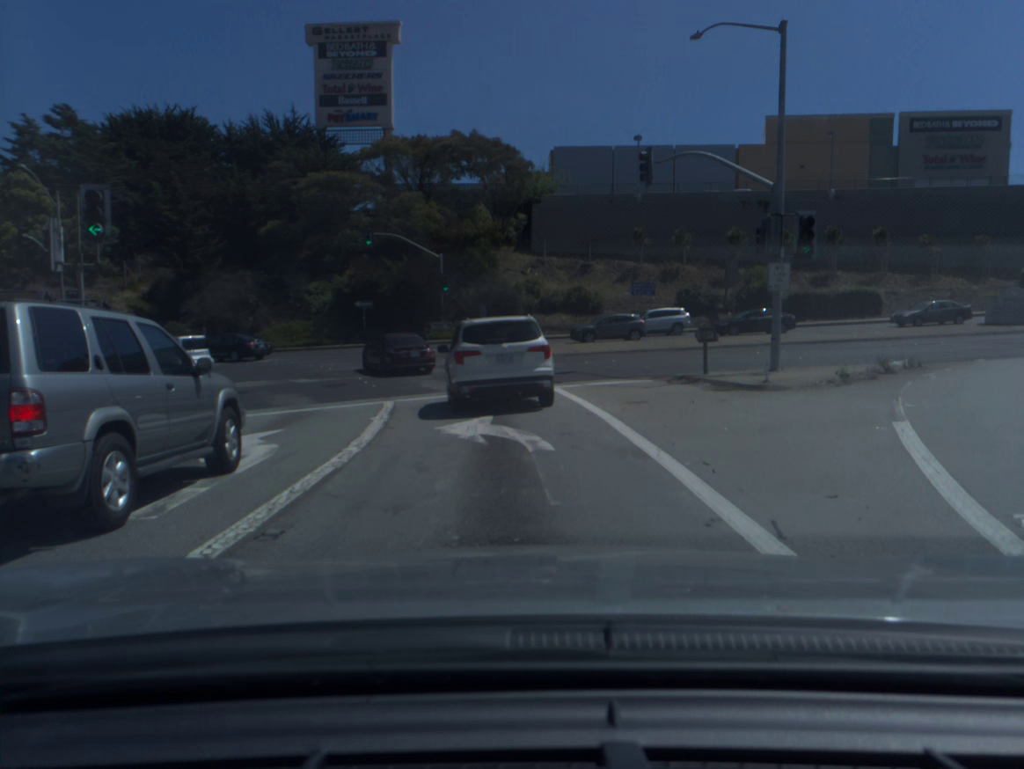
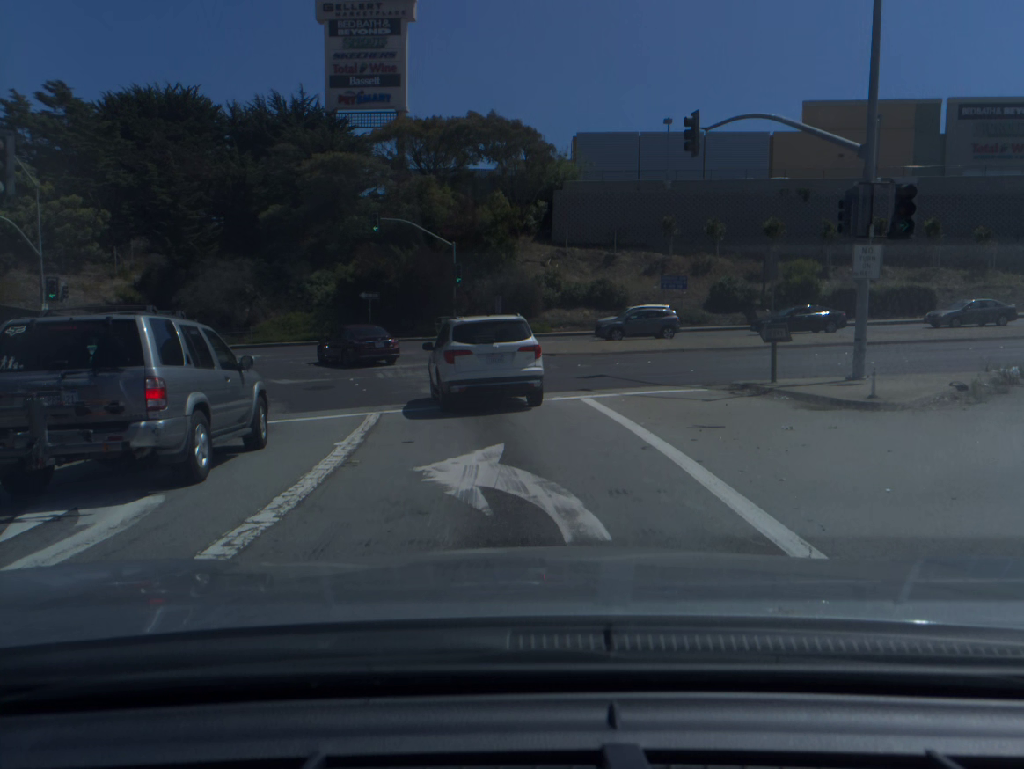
(0.0, +4.0) m; -1°
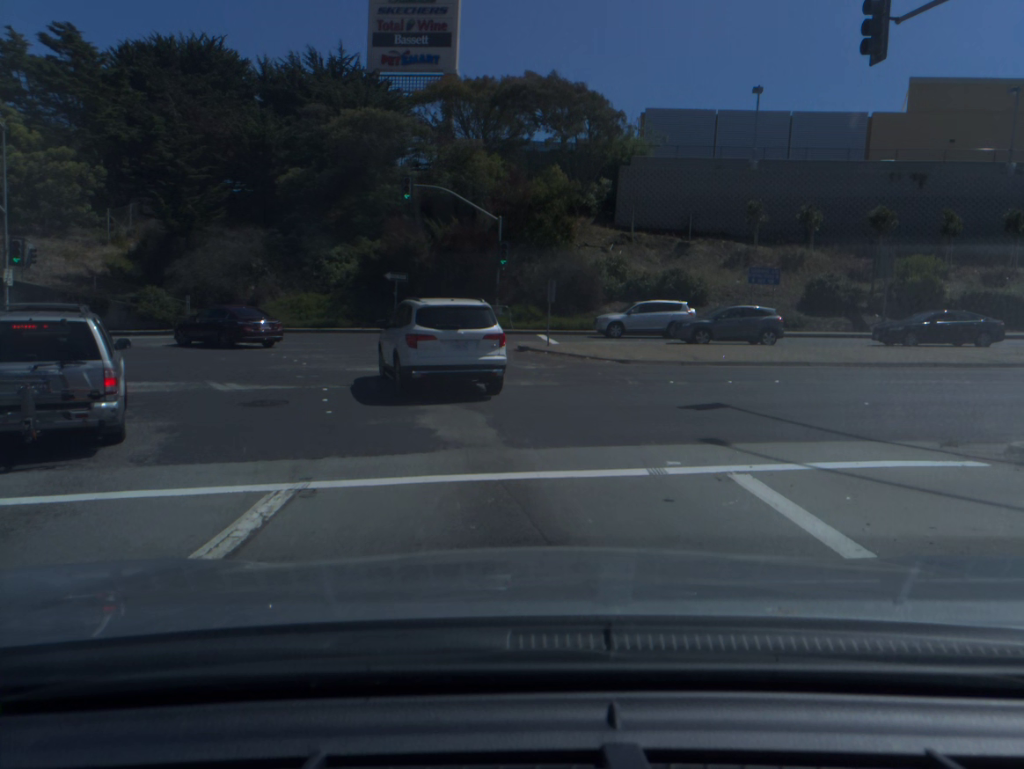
(-0.3, +8.4) m; -3°
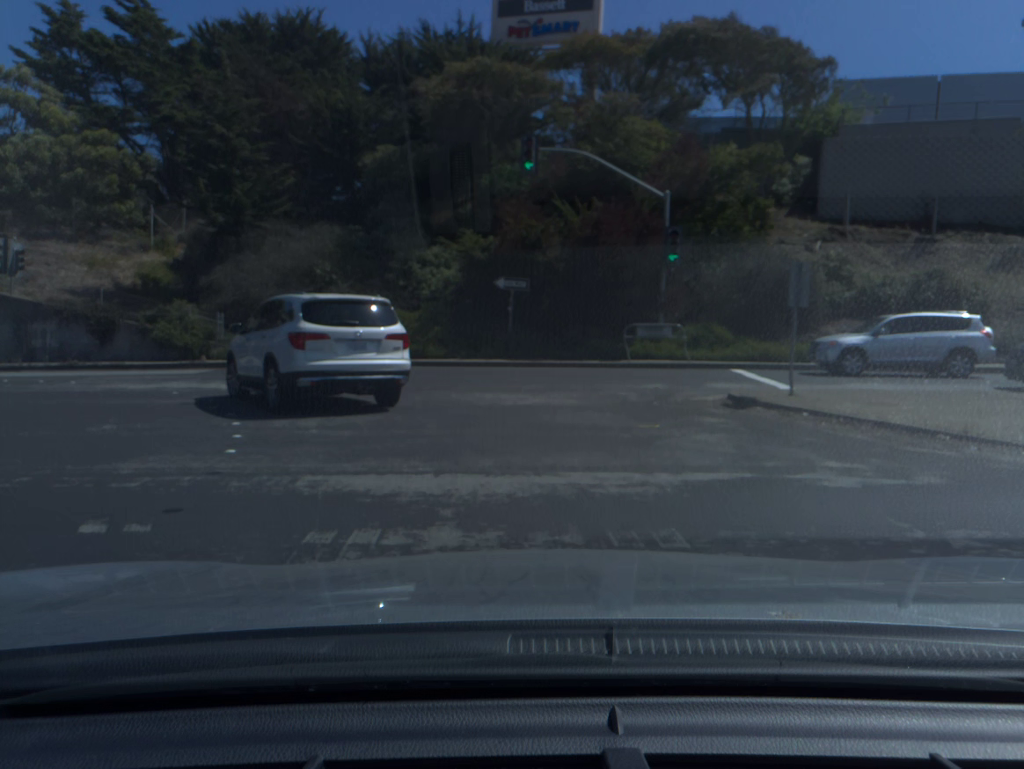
(-1.0, +12.9) m; -10°
